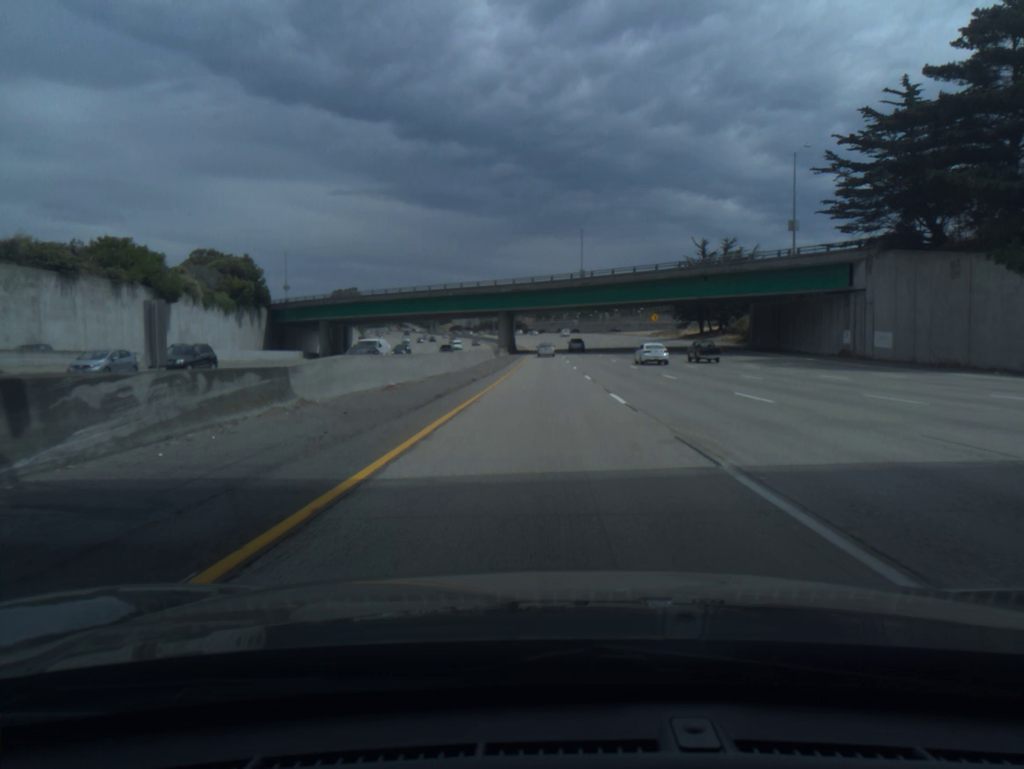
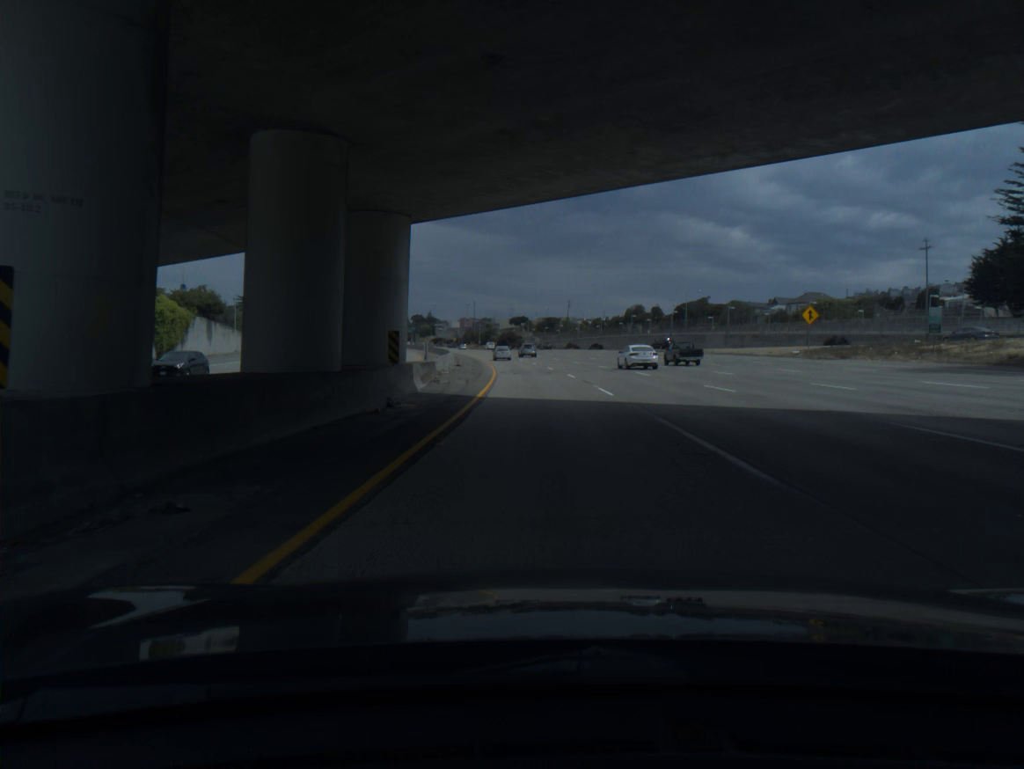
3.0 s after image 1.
(+0.1, +95.6) m; 0°
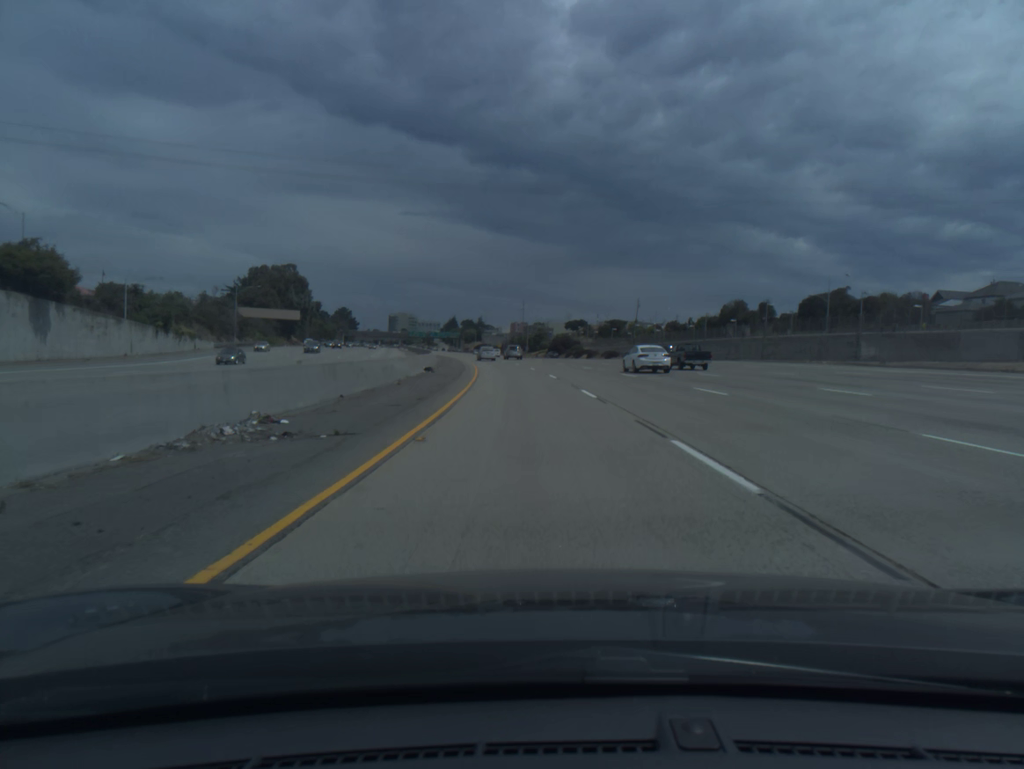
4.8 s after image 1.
(-1.7, +57.8) m; -4°
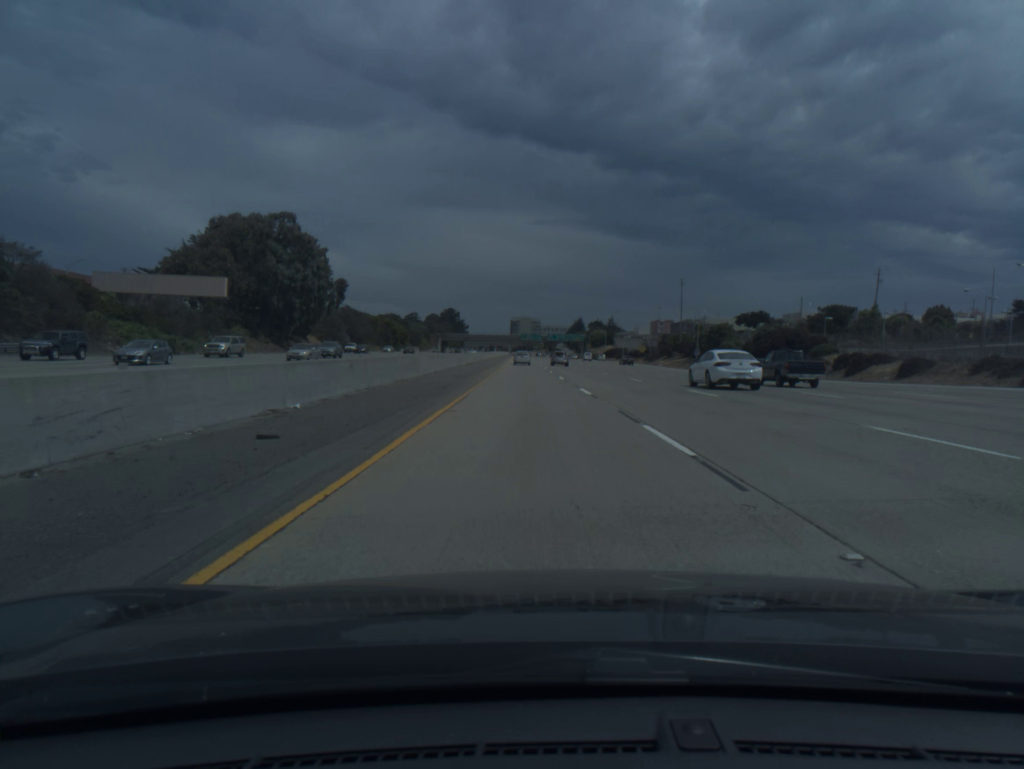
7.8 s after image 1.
(-8.2, +96.4) m; -9°
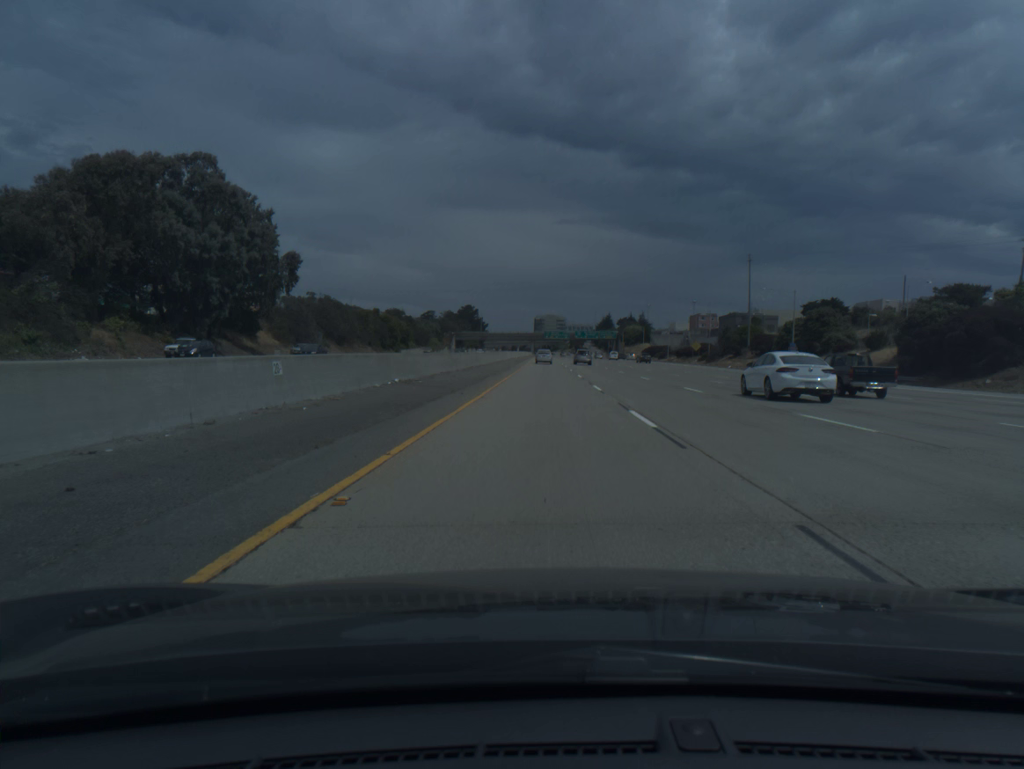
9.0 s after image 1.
(-0.8, +38.9) m; -2°
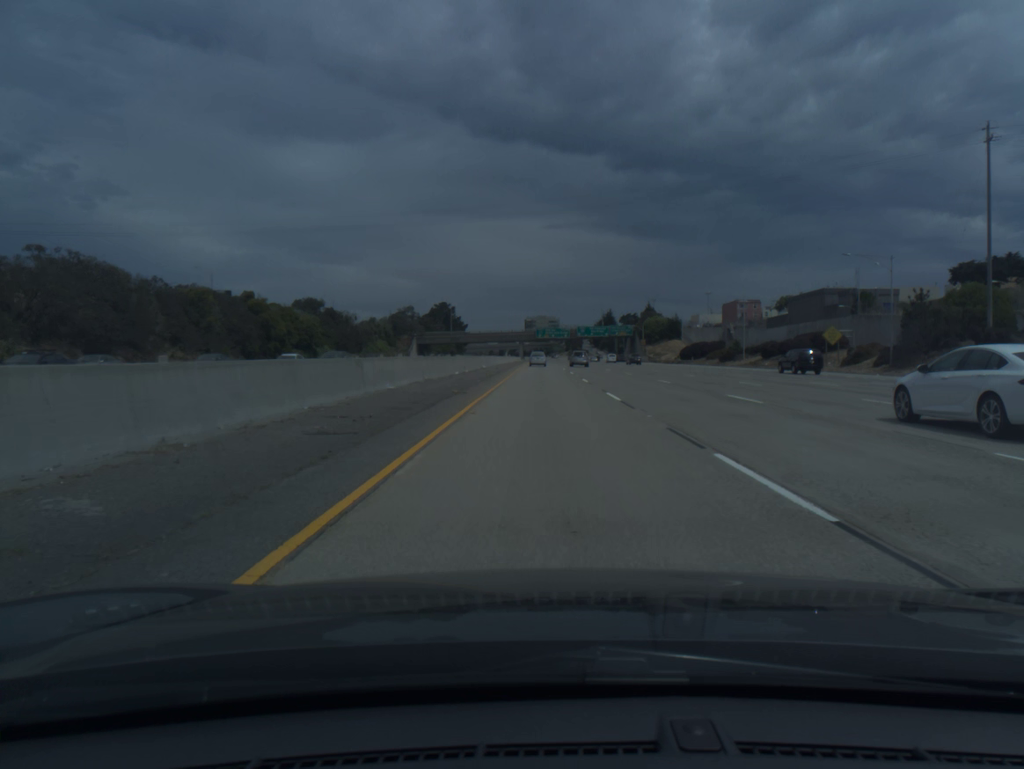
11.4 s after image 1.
(+0.1, +78.1) m; +1°
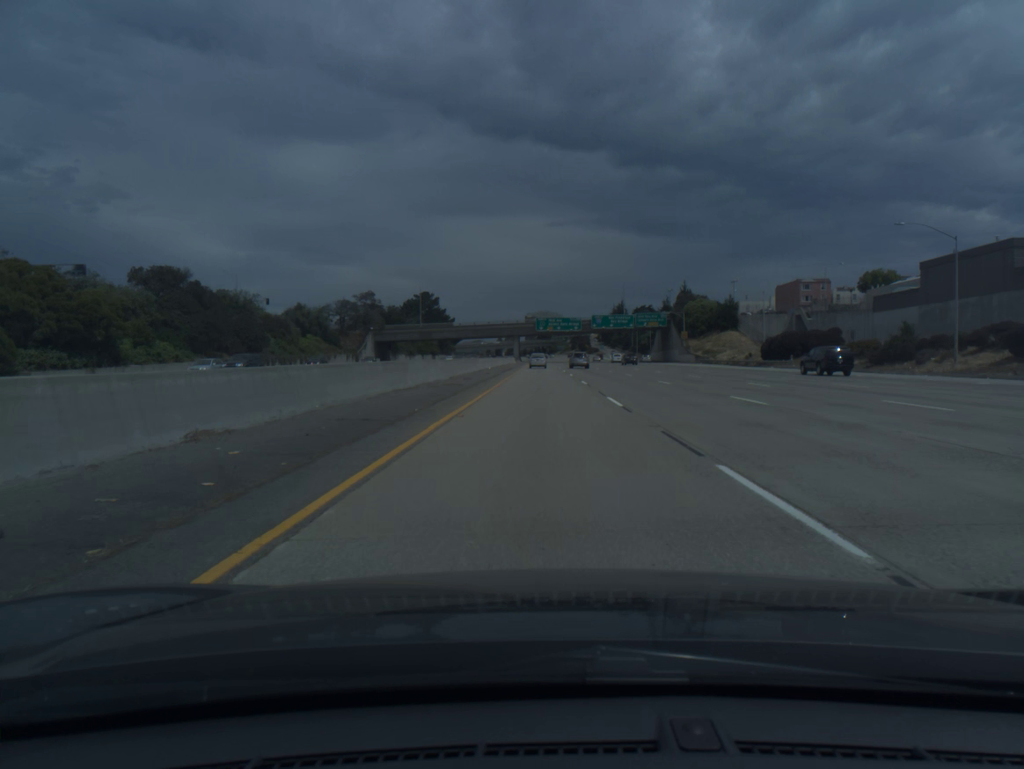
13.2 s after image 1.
(0.0, +58.6) m; 0°
